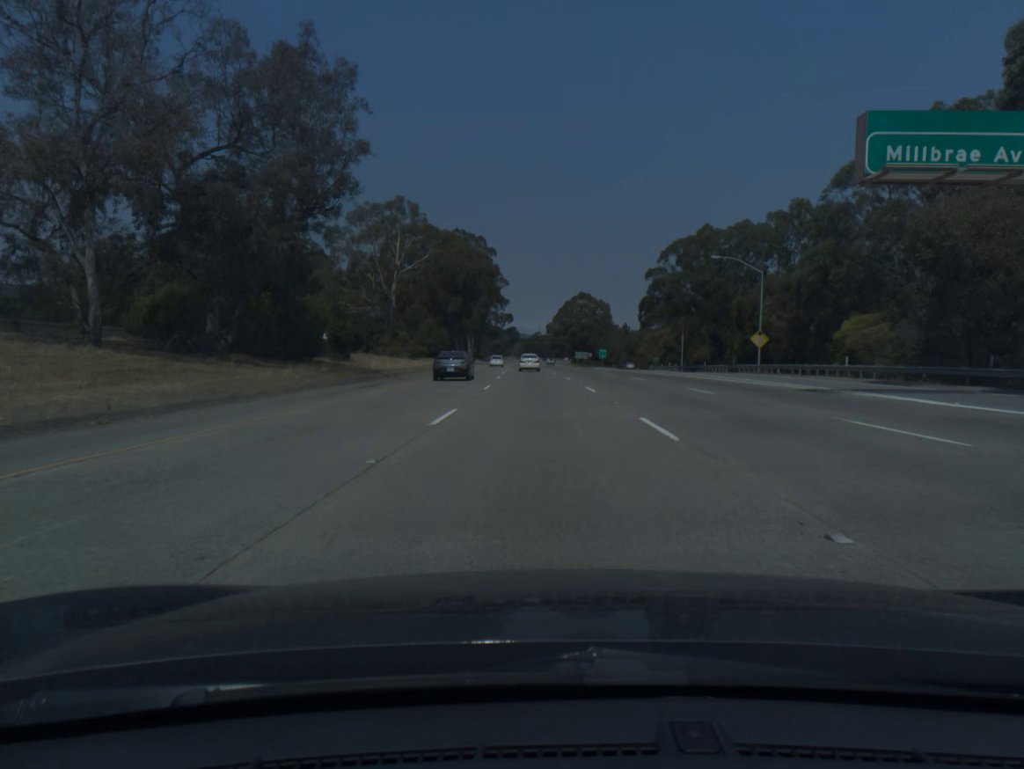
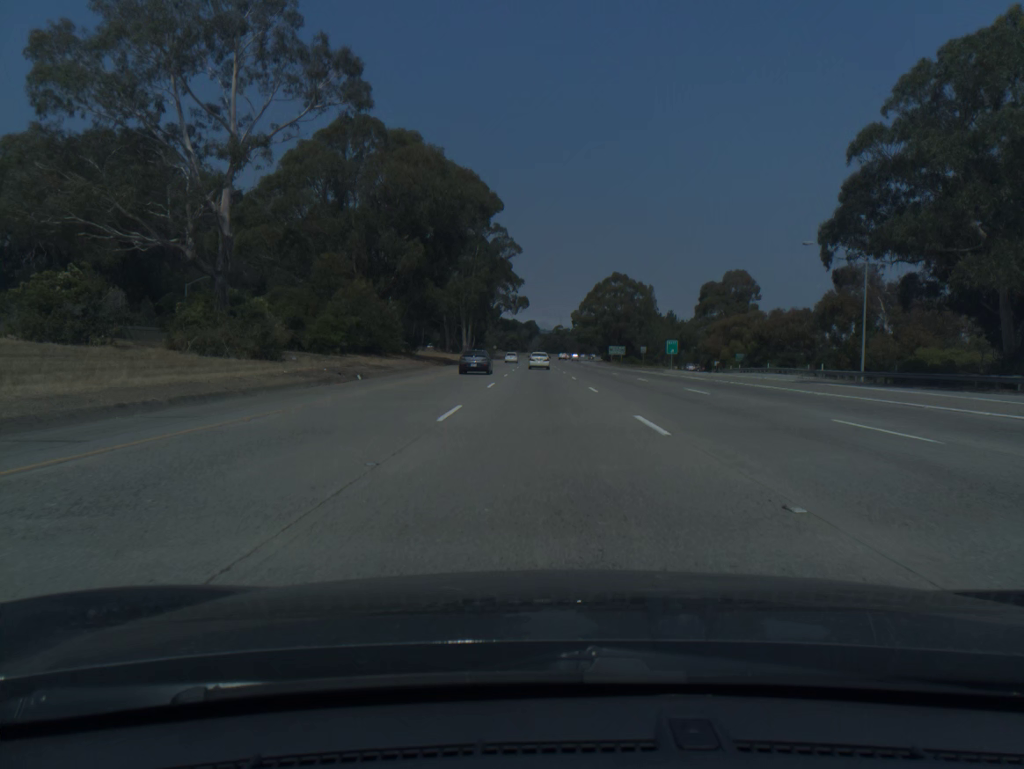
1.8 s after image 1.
(-1.0, +57.6) m; -1°
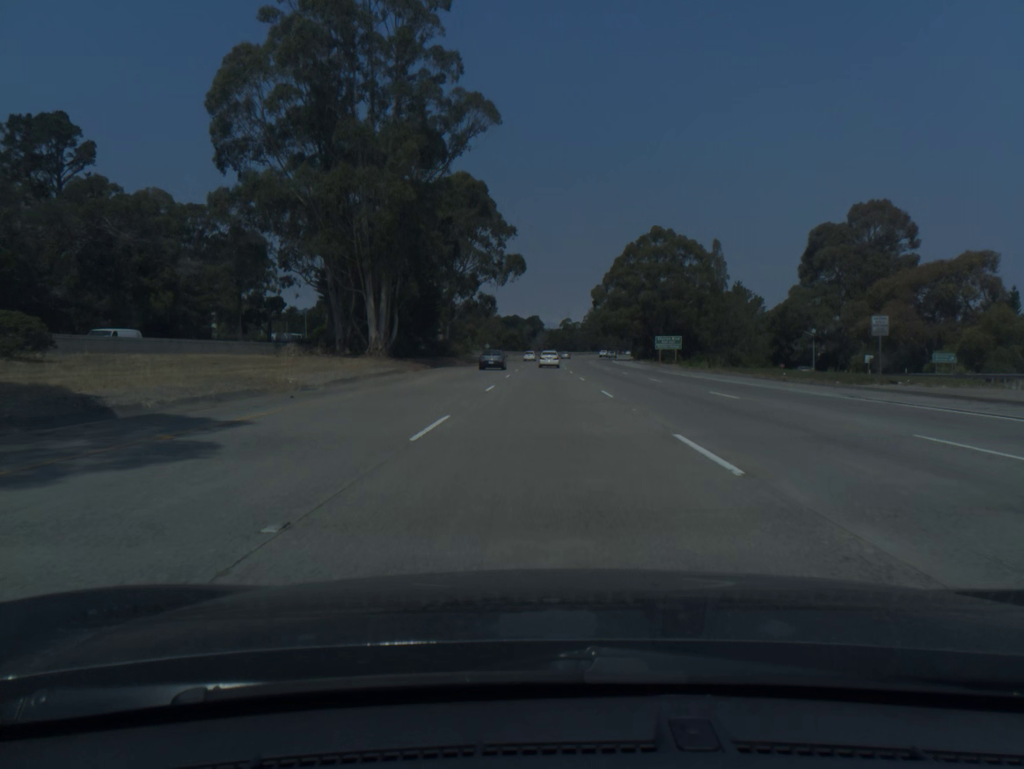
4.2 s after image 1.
(-0.3, +76.7) m; 0°
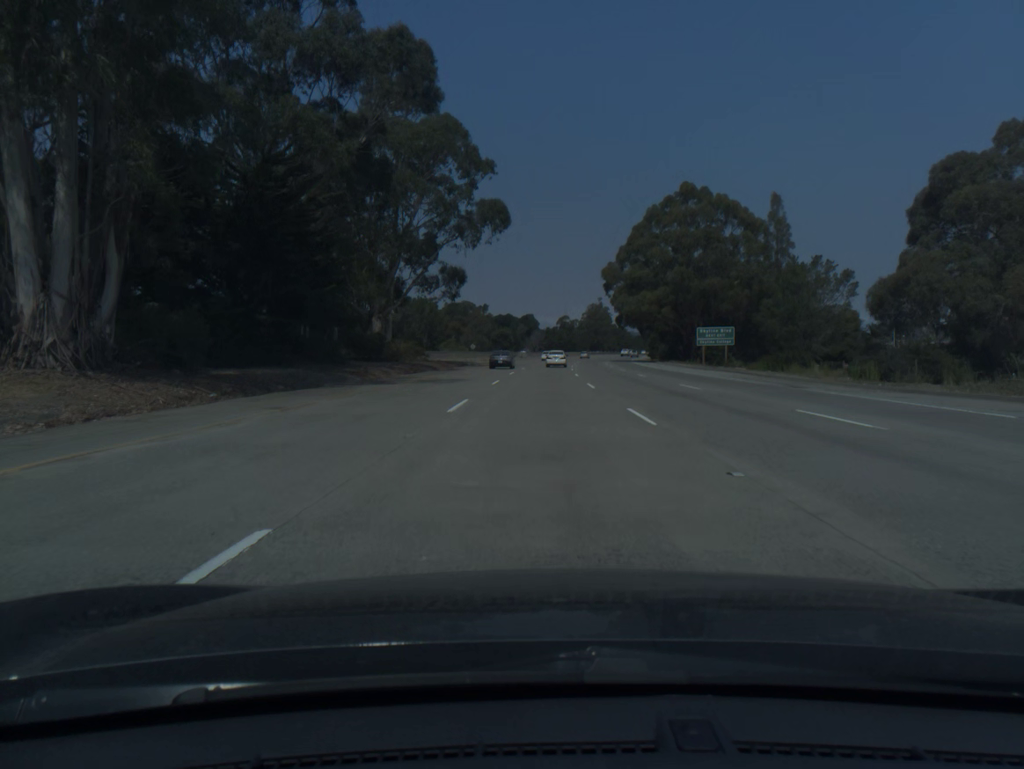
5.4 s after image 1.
(+0.1, +38.4) m; 0°
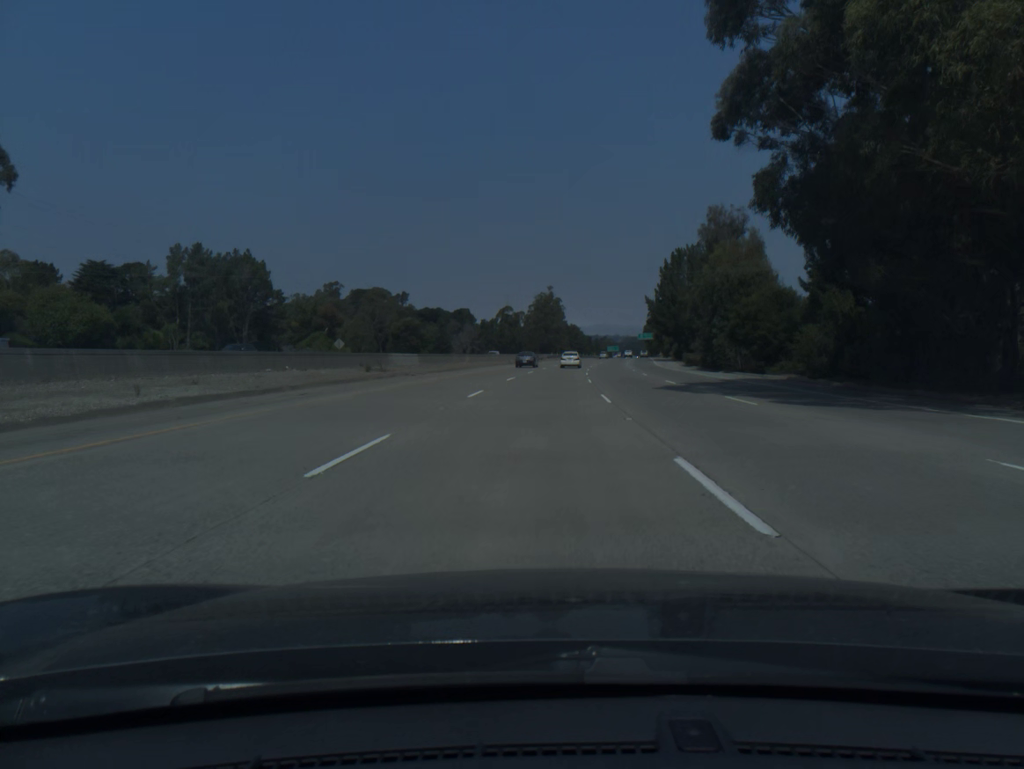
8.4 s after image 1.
(+2.7, +96.2) m; +4°
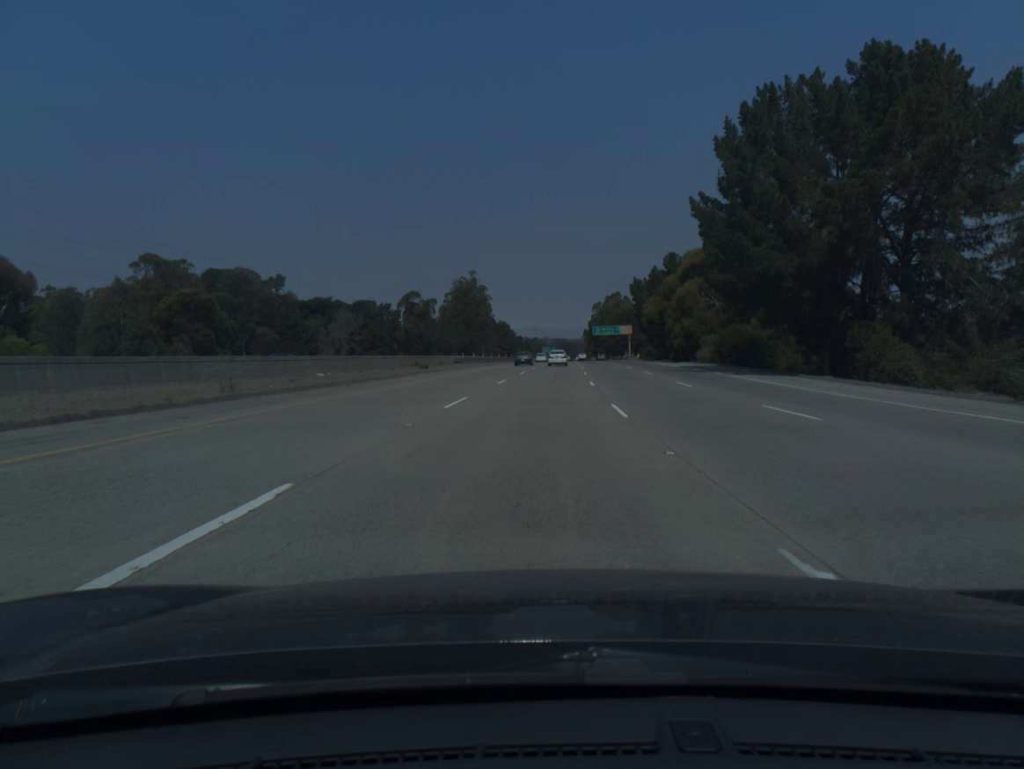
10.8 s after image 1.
(+3.4, +77.6) m; +5°
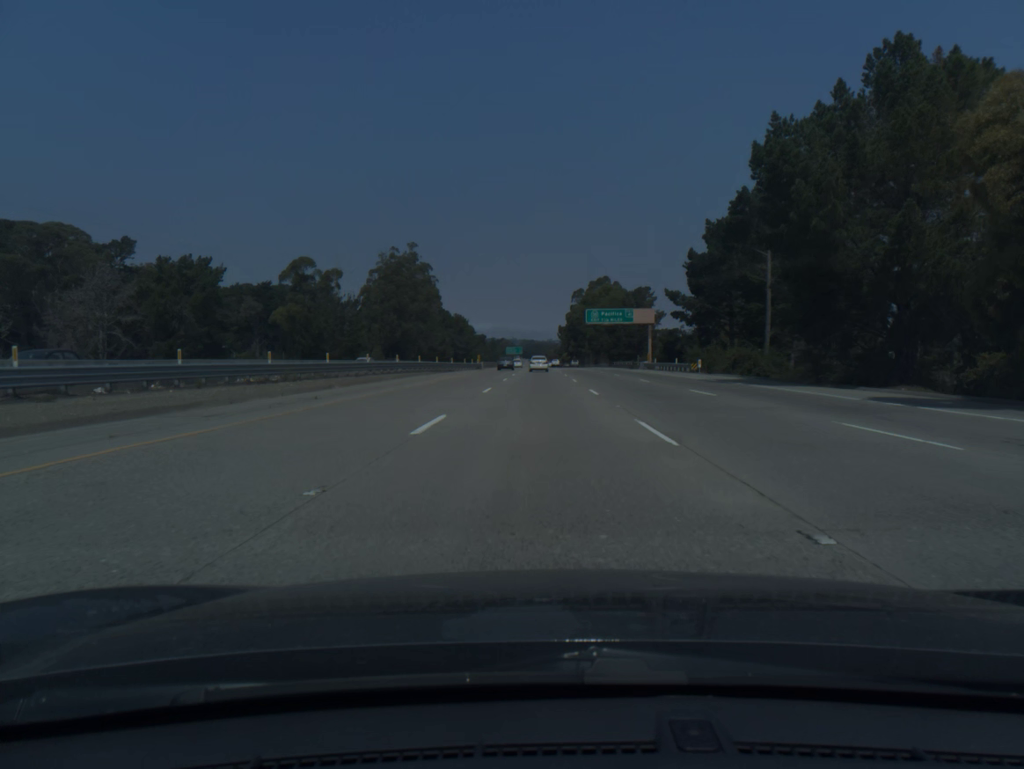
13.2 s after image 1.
(+2.0, +78.1) m; +2°
